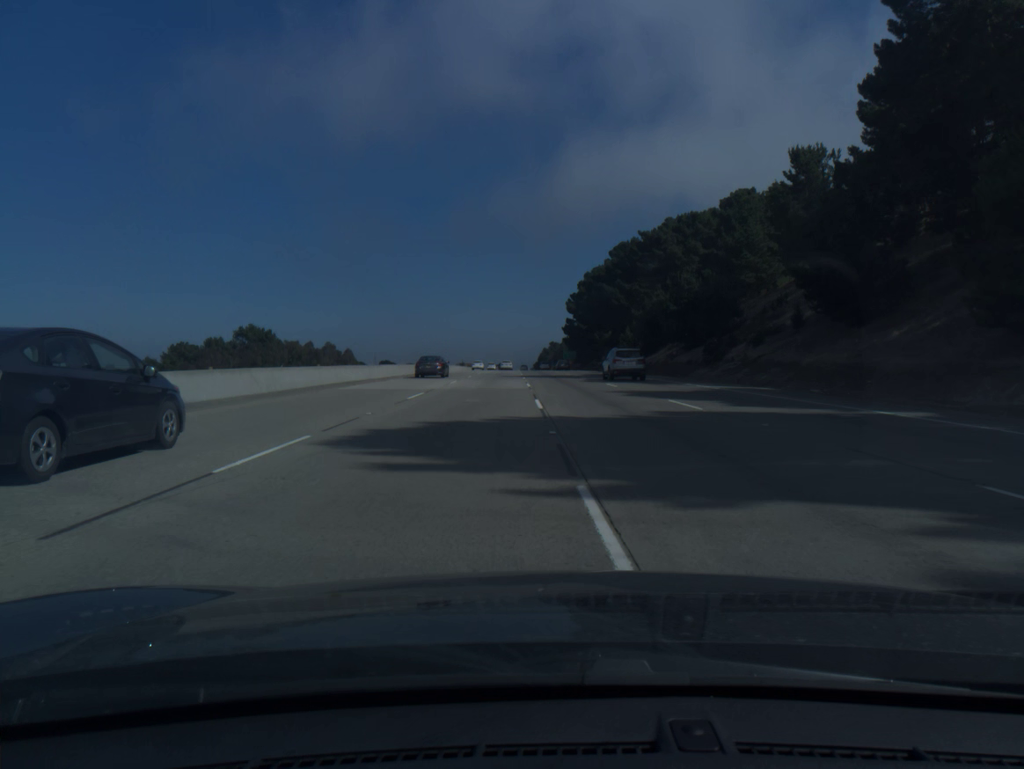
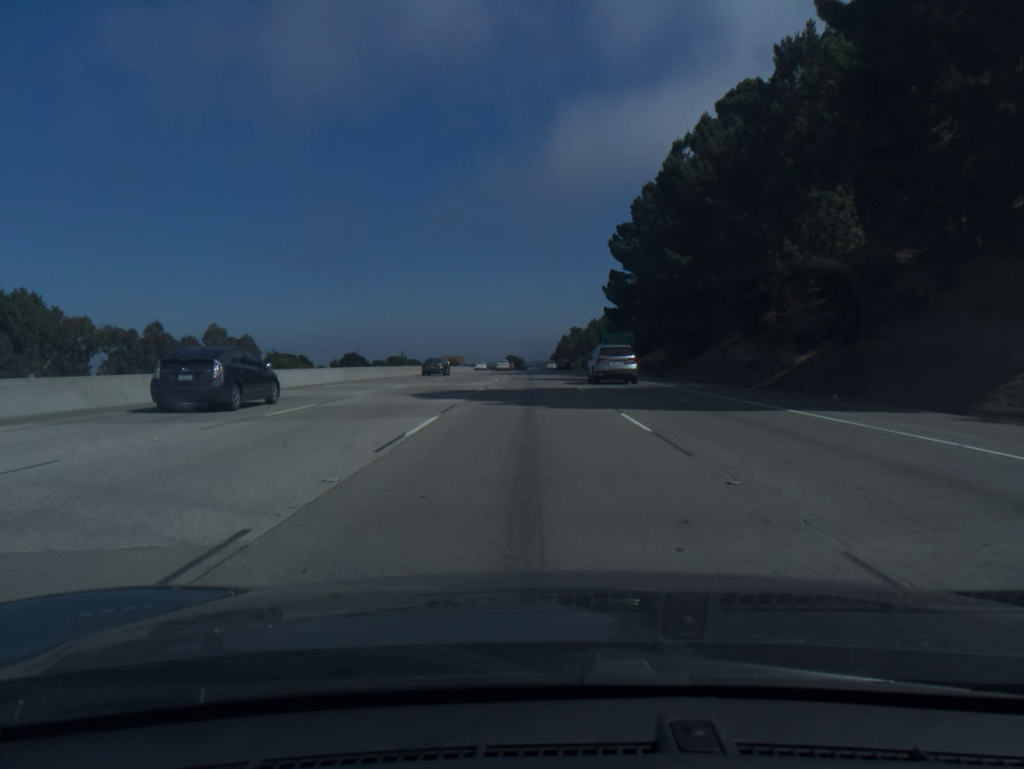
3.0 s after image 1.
(-0.6, +94.1) m; -1°
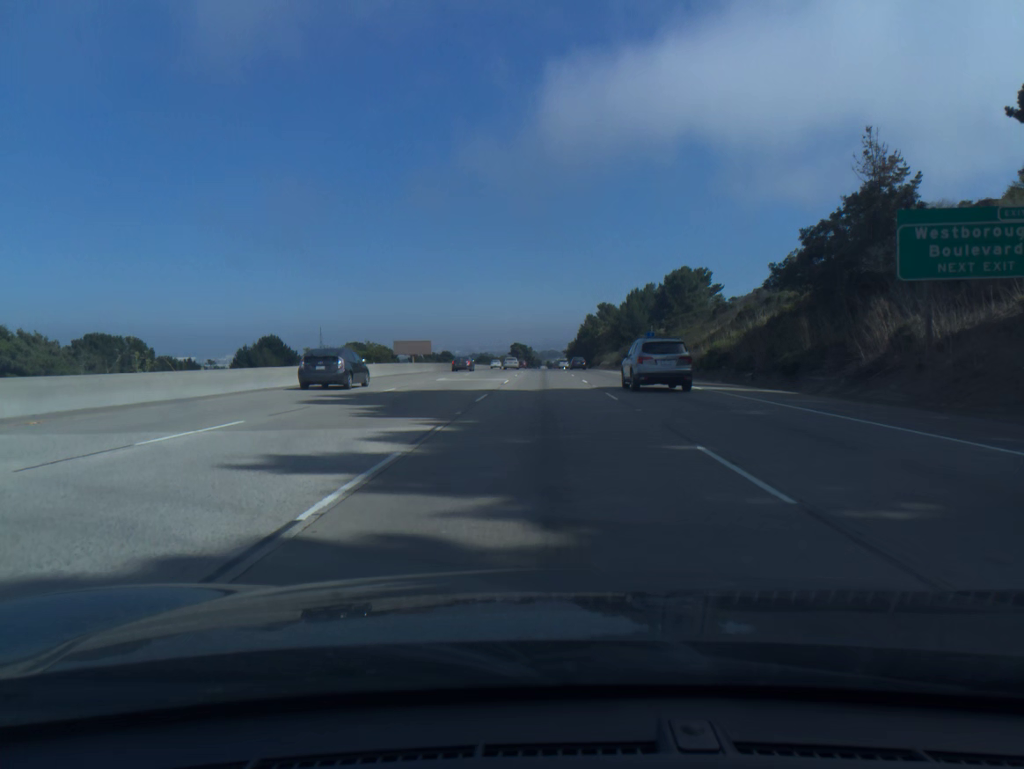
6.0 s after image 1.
(-1.3, +93.9) m; -1°
